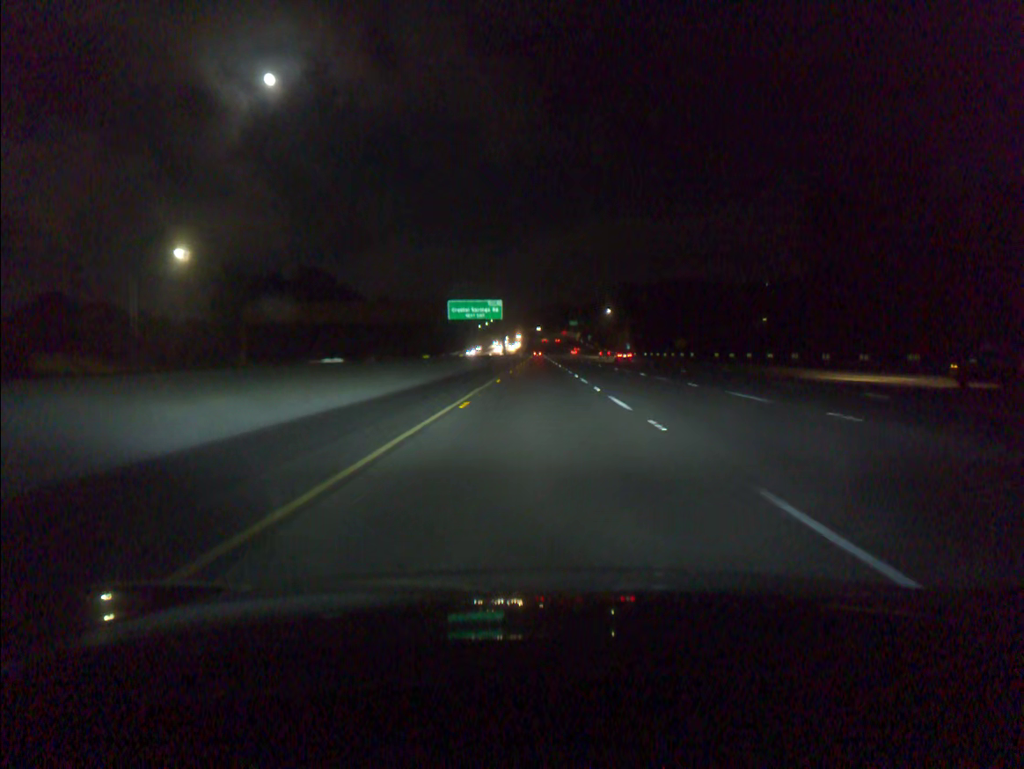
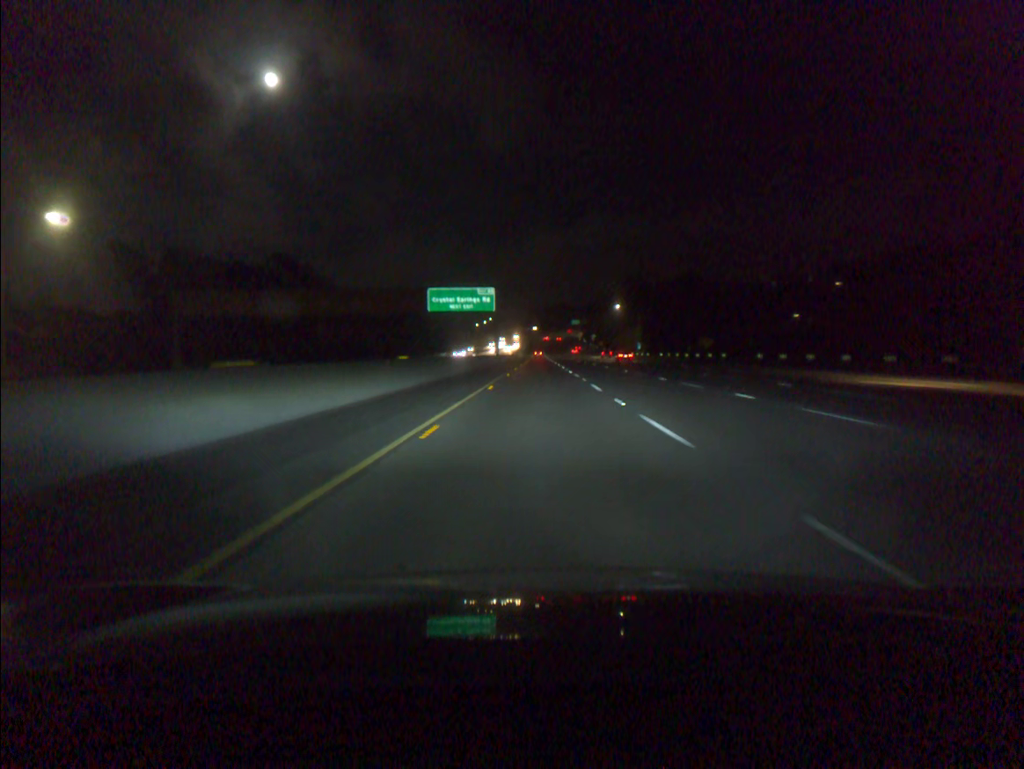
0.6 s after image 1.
(0.0, +20.5) m; 0°
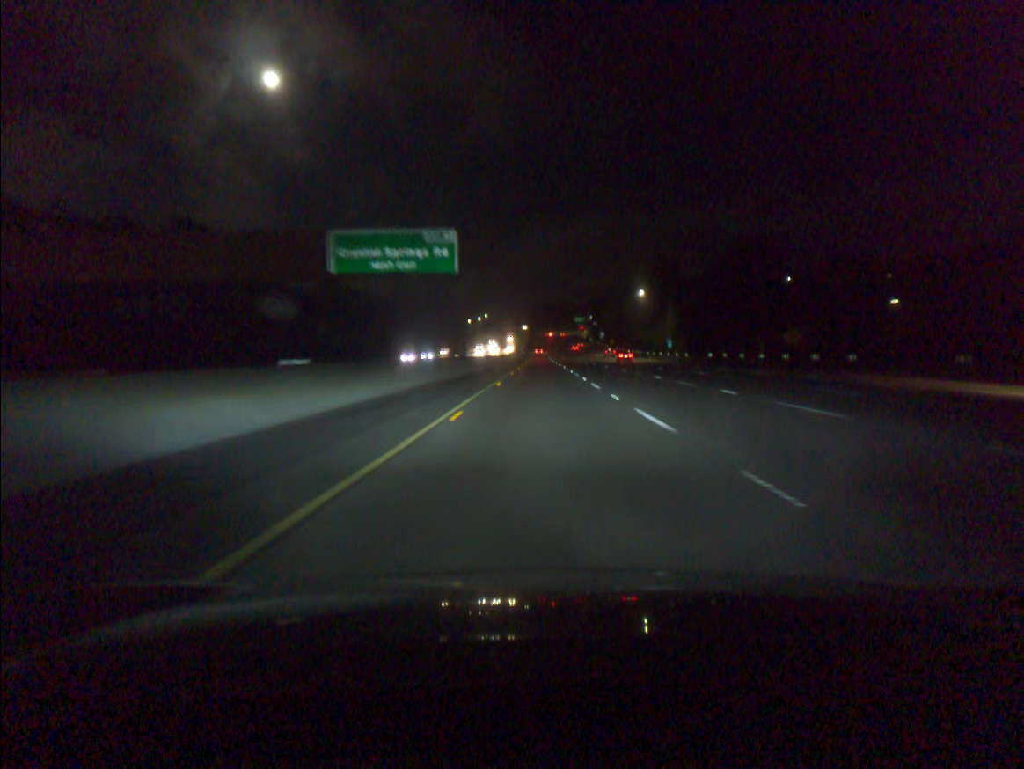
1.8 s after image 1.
(0.0, +41.0) m; 0°
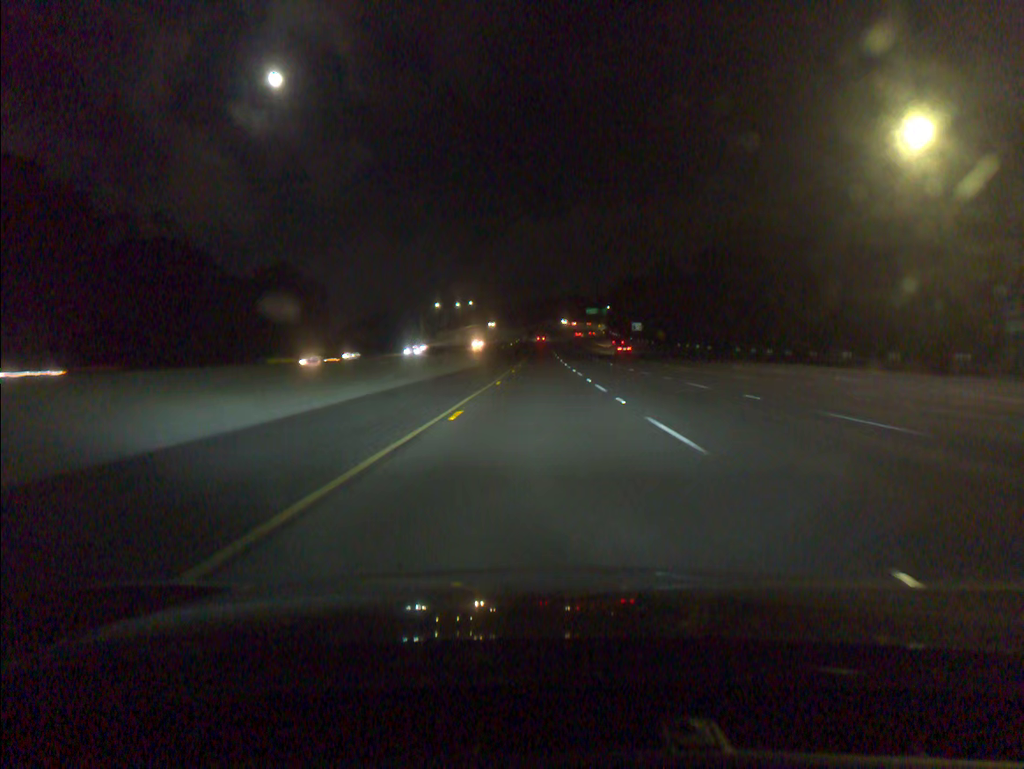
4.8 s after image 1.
(+0.2, +102.4) m; 0°
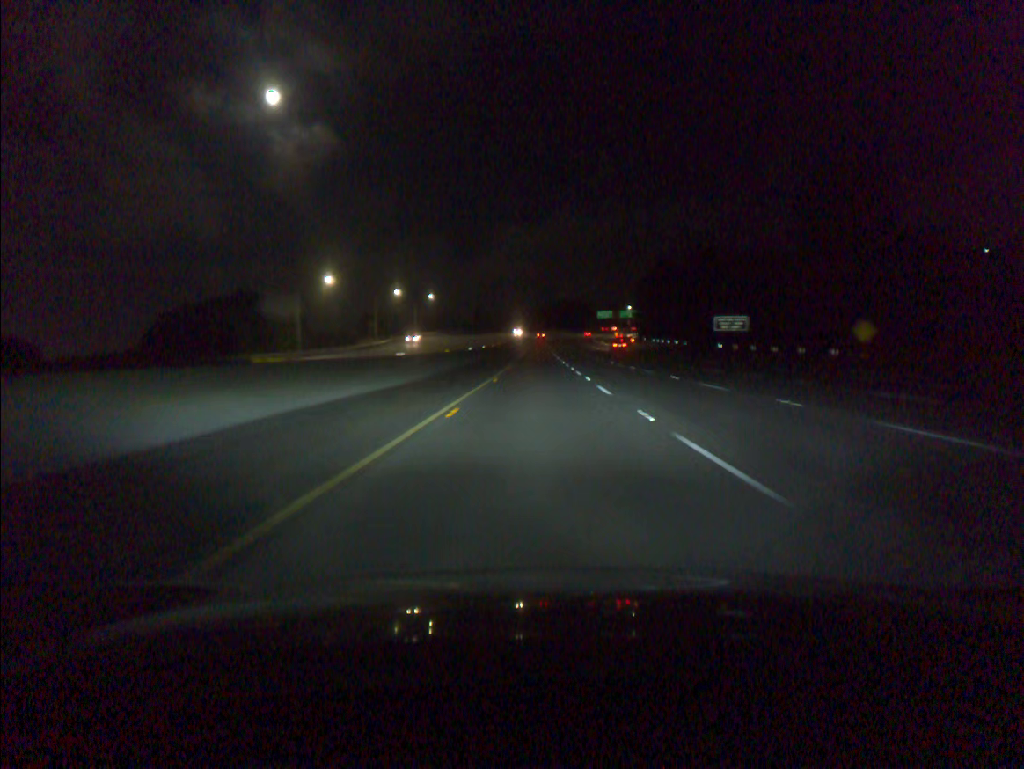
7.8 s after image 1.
(+0.5, +102.3) m; 0°
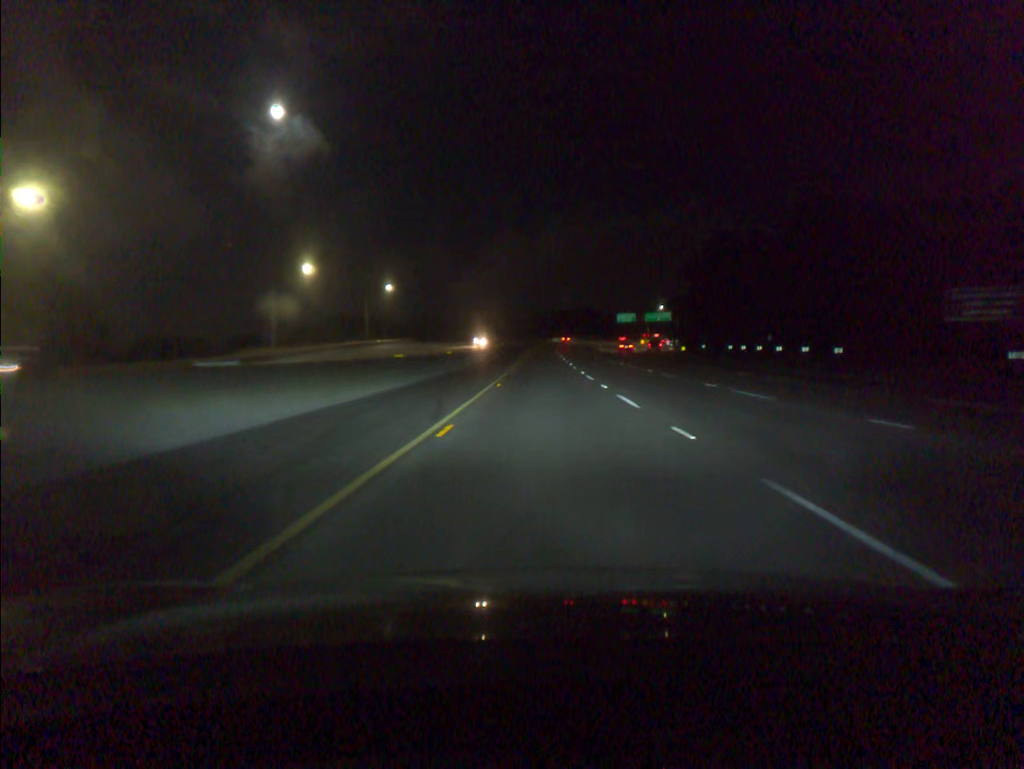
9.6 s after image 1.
(-0.1, +60.9) m; 0°
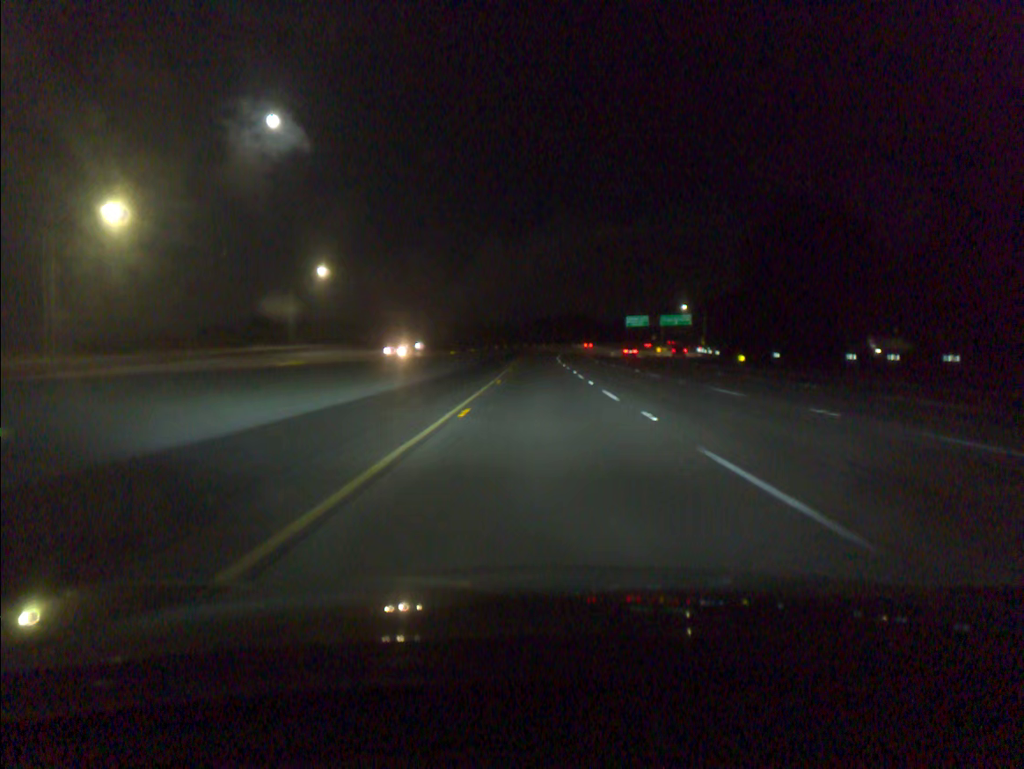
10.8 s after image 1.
(+0.1, +40.4) m; 0°
